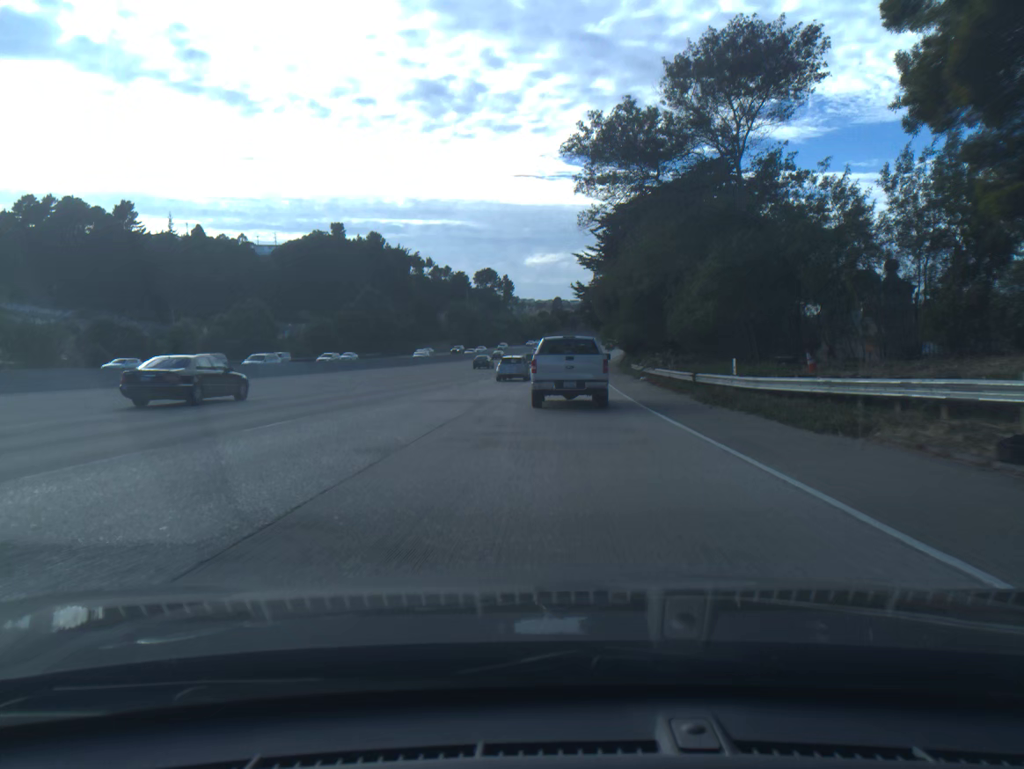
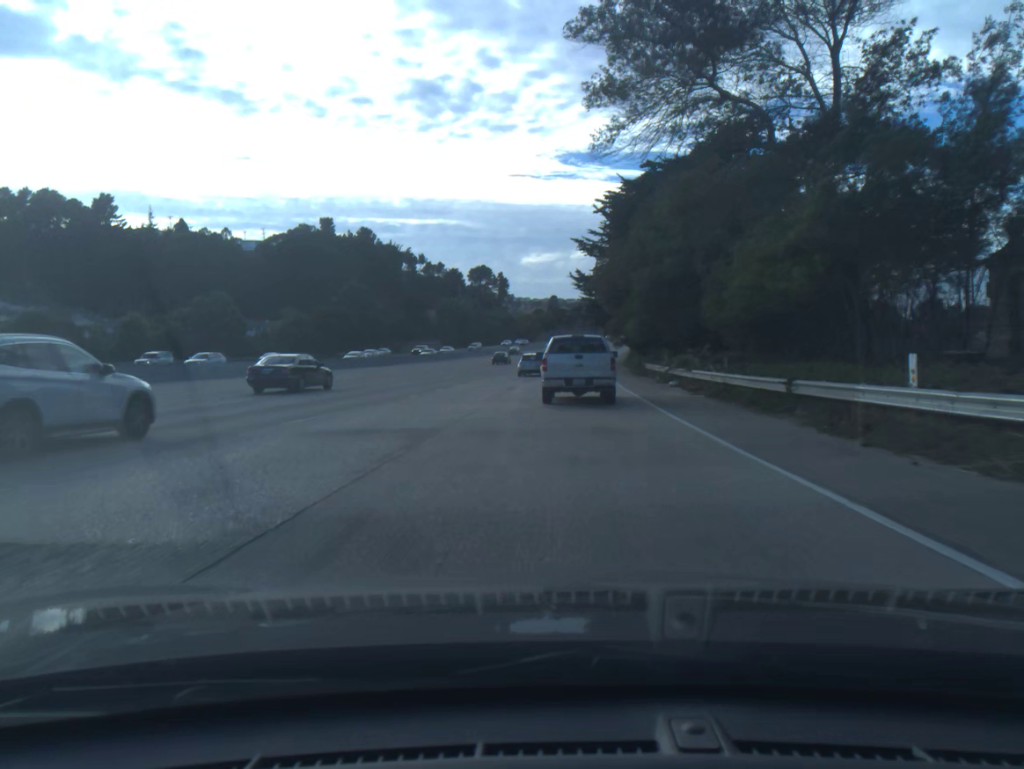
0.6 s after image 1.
(0.0, +11.0) m; 0°
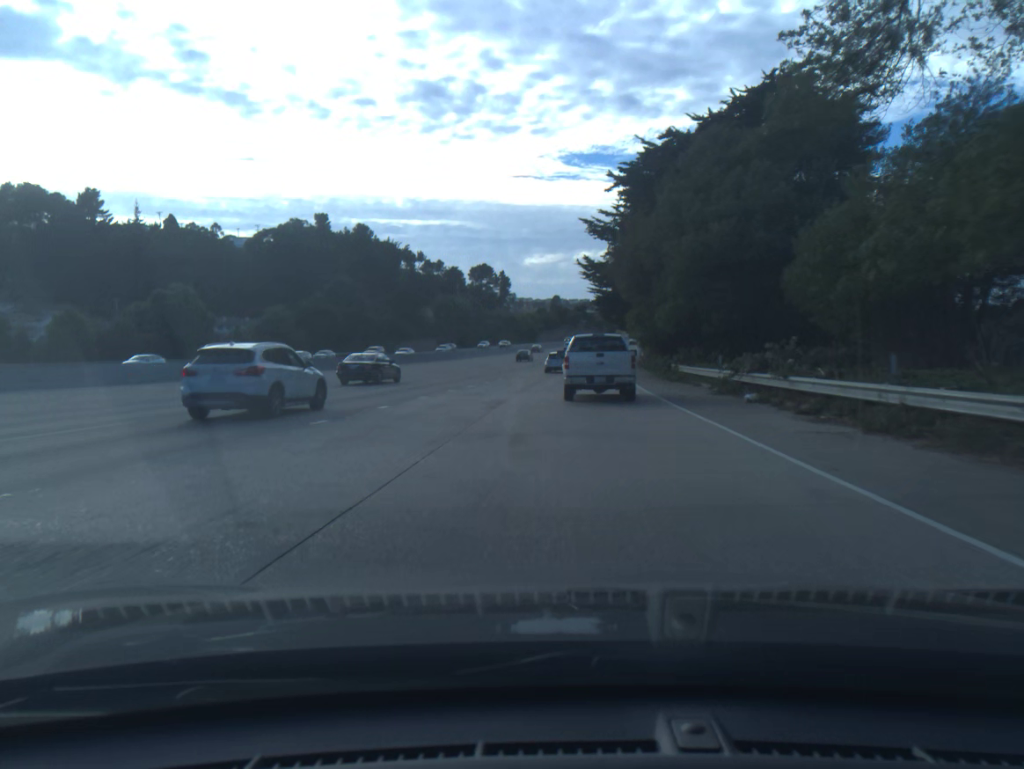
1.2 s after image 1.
(0.0, +11.3) m; 0°
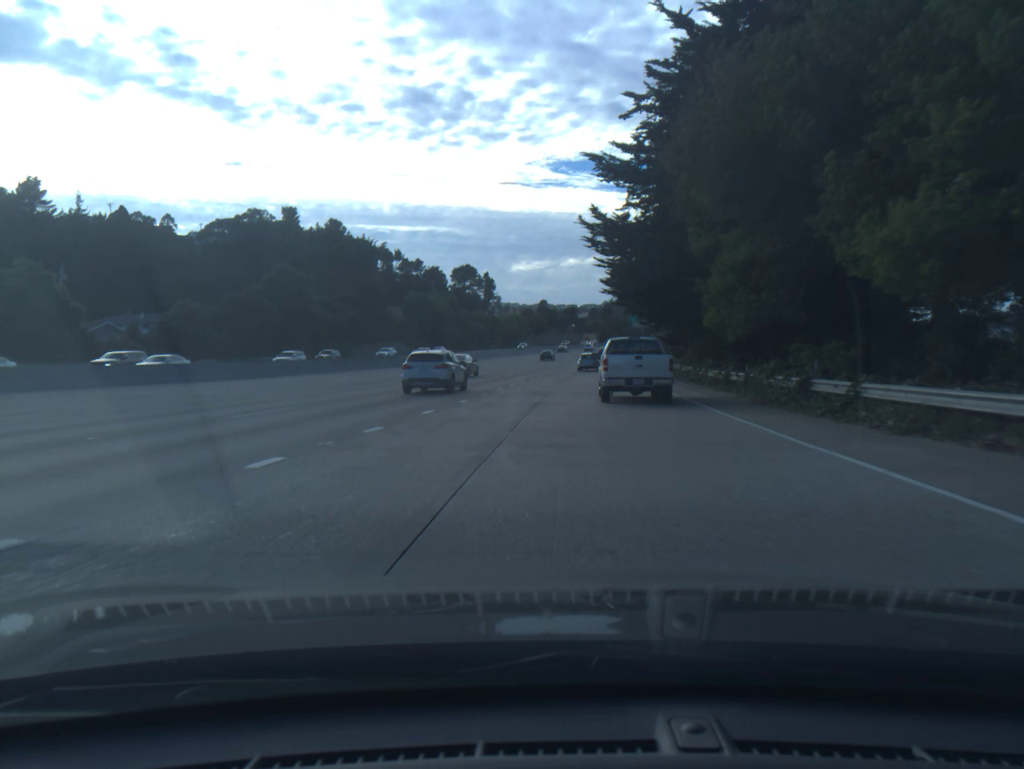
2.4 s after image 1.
(+0.1, +23.6) m; +1°
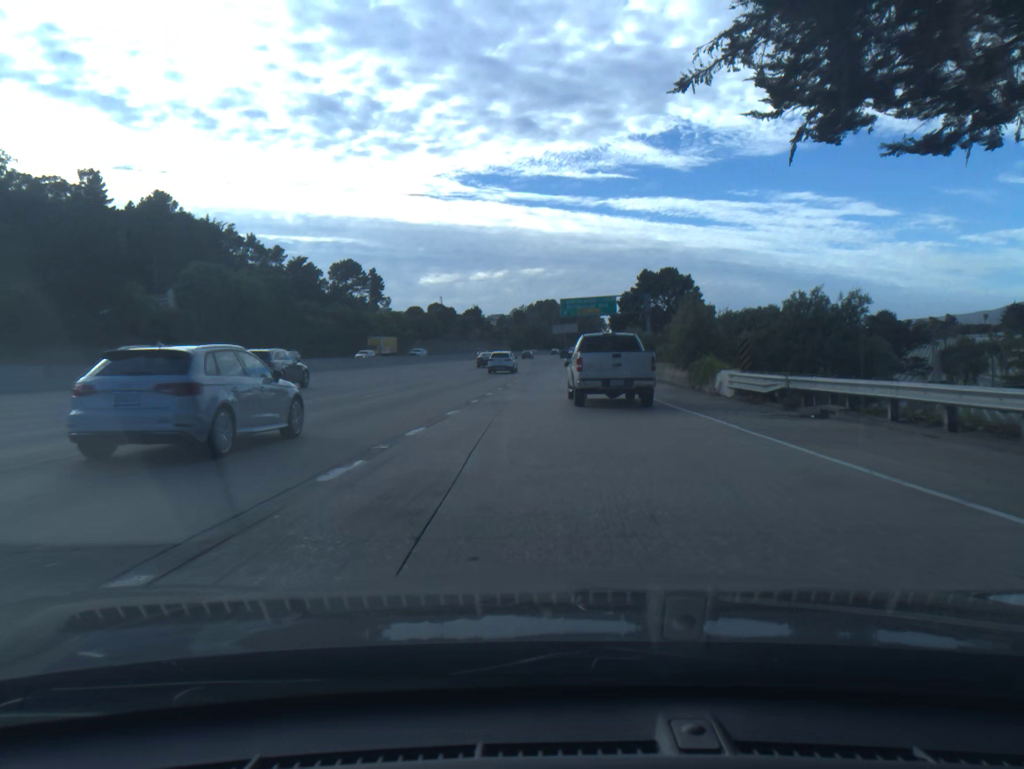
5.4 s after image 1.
(+3.7, +63.9) m; +7°
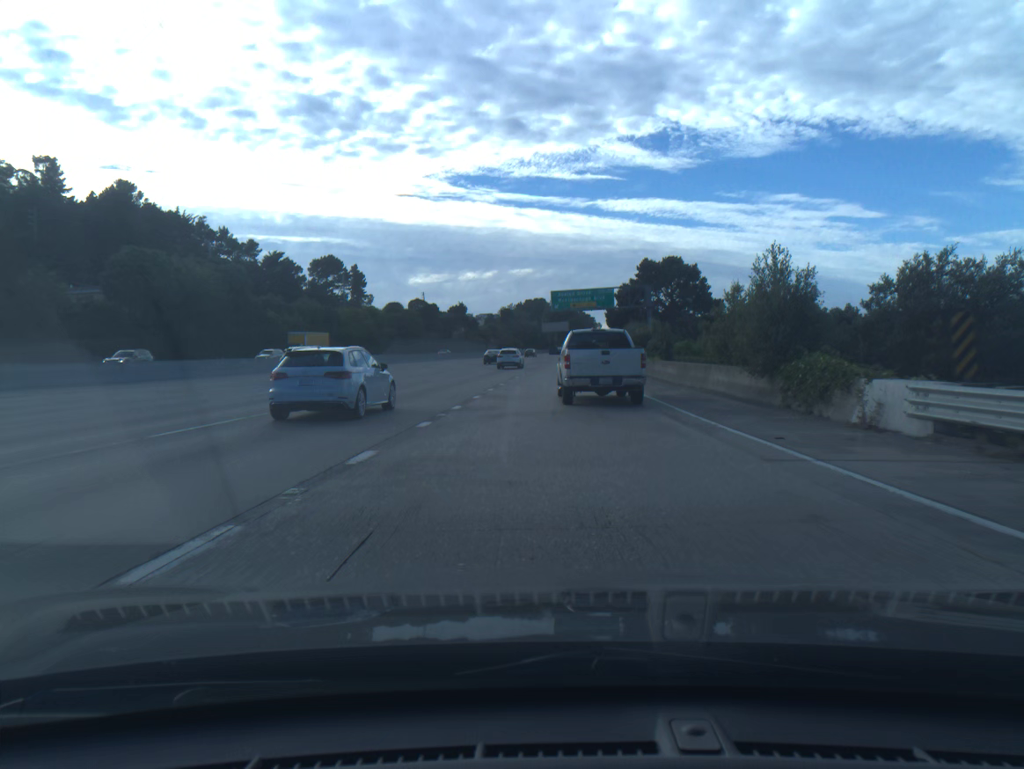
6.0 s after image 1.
(+0.1, +13.0) m; +1°
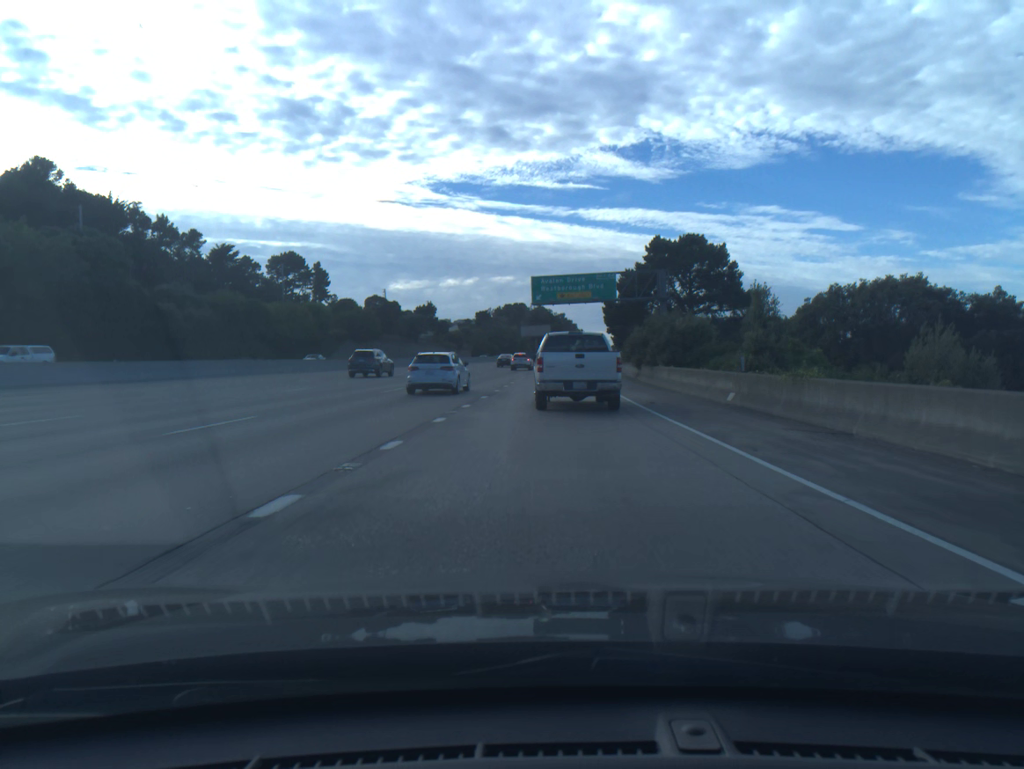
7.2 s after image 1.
(+0.3, +25.8) m; +1°
